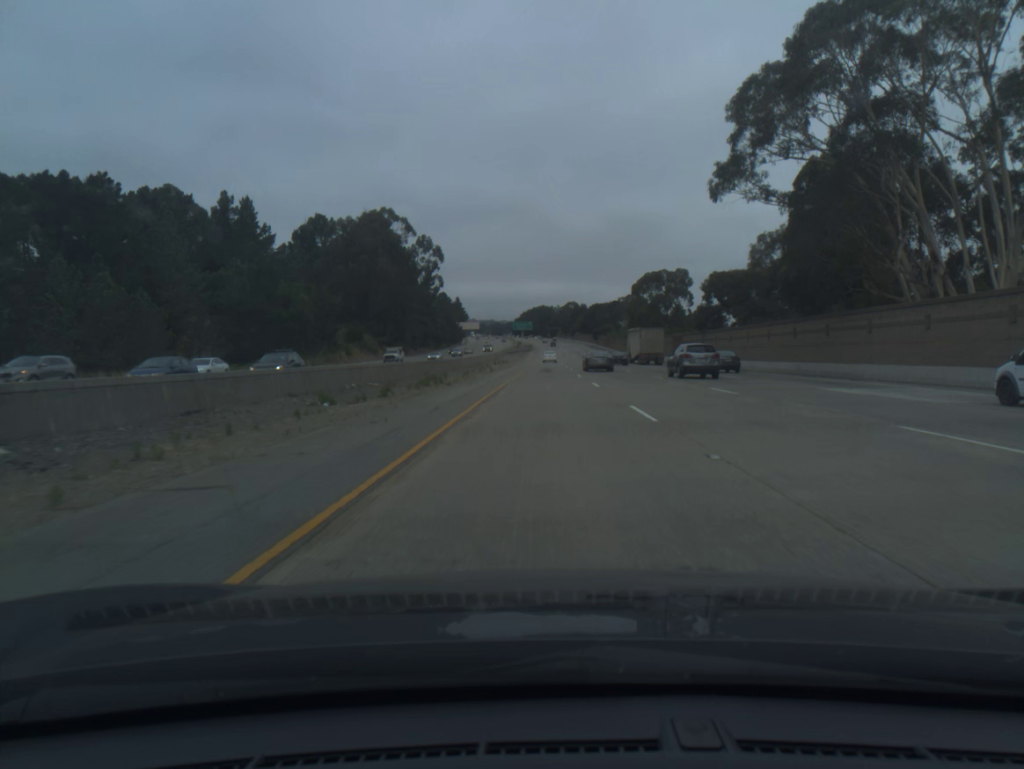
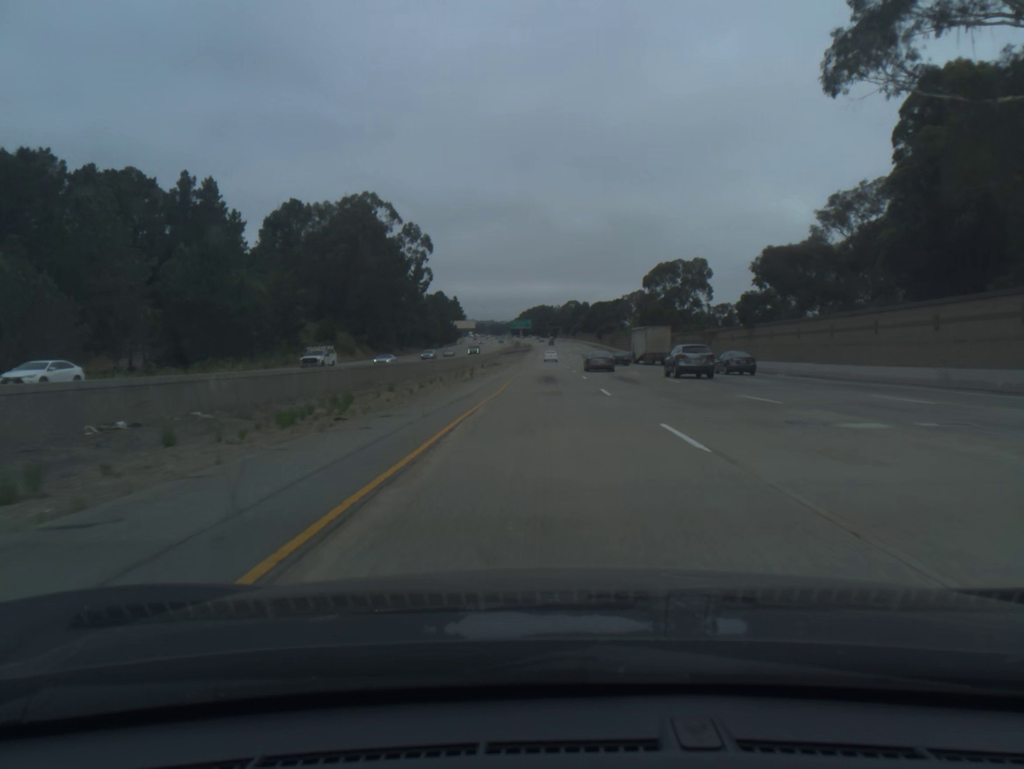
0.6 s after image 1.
(0.0, +18.9) m; 0°
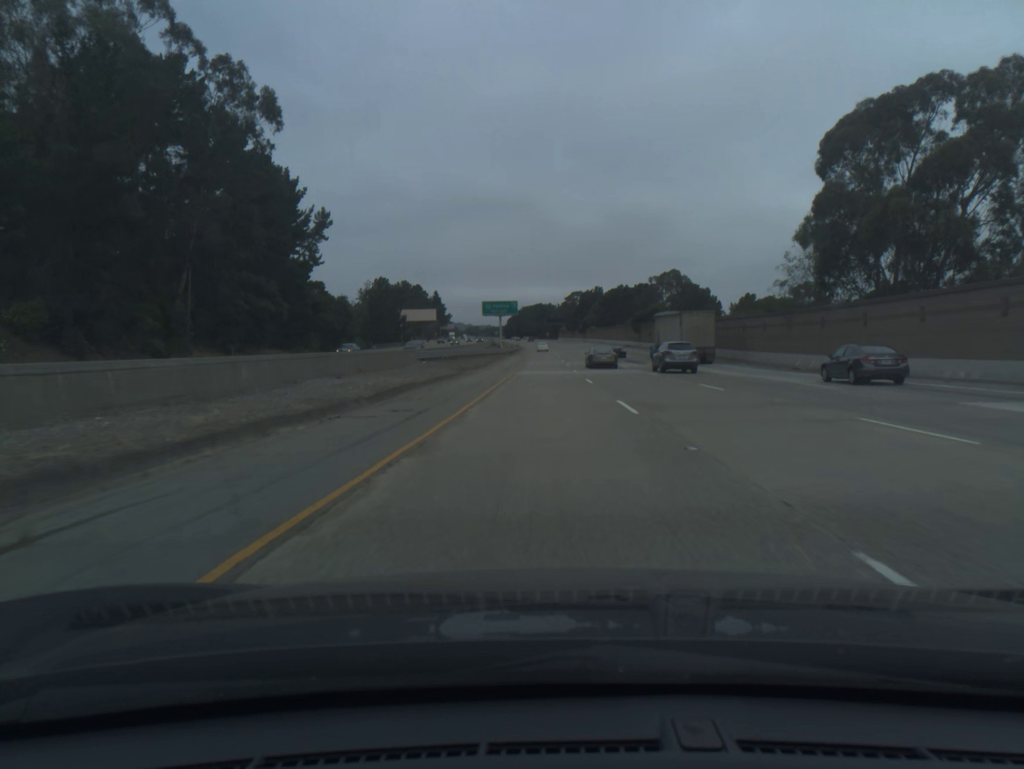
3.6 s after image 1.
(+0.3, +96.5) m; 0°
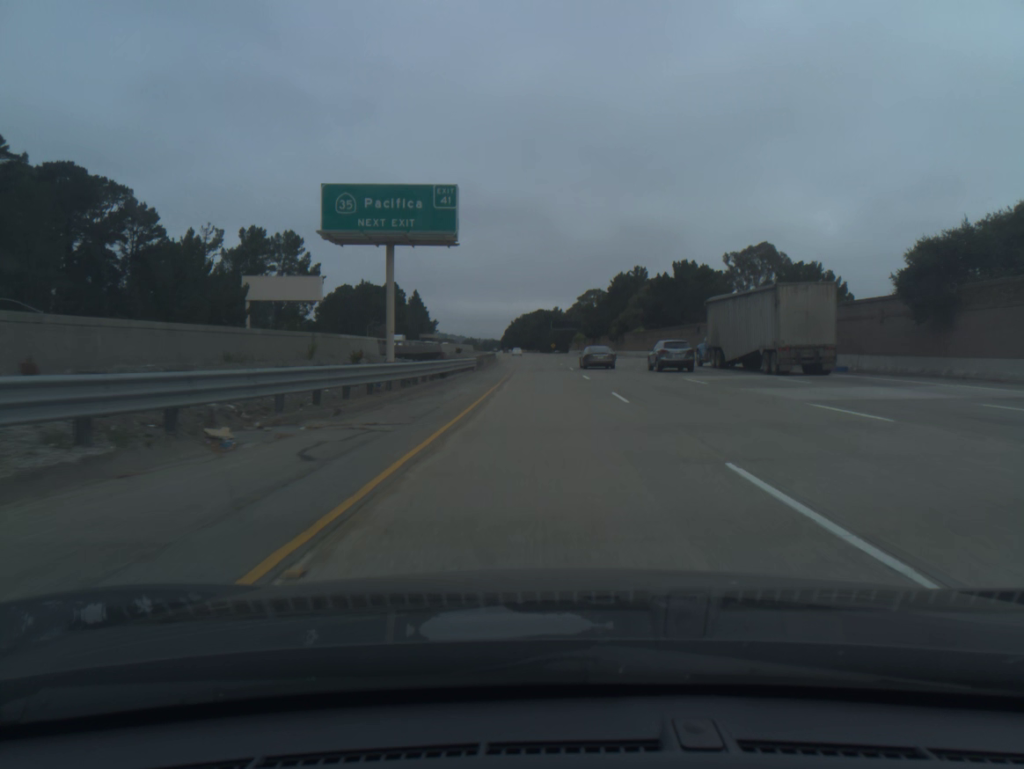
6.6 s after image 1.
(-0.2, +99.1) m; 0°
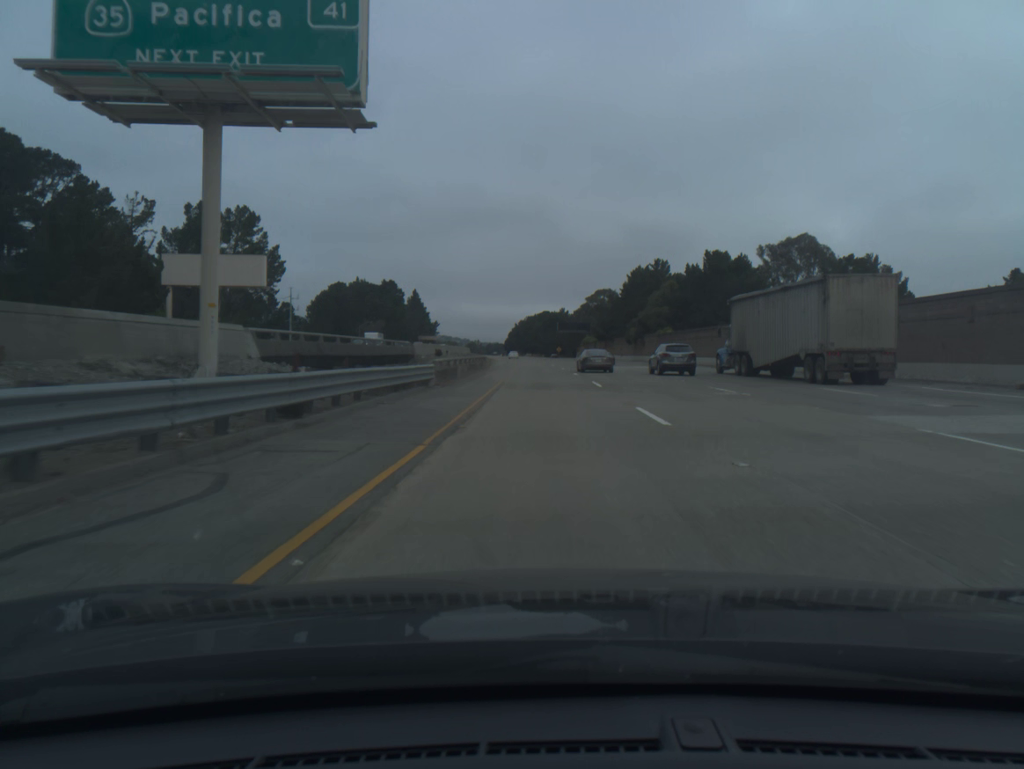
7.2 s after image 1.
(-0.1, +20.0) m; 0°
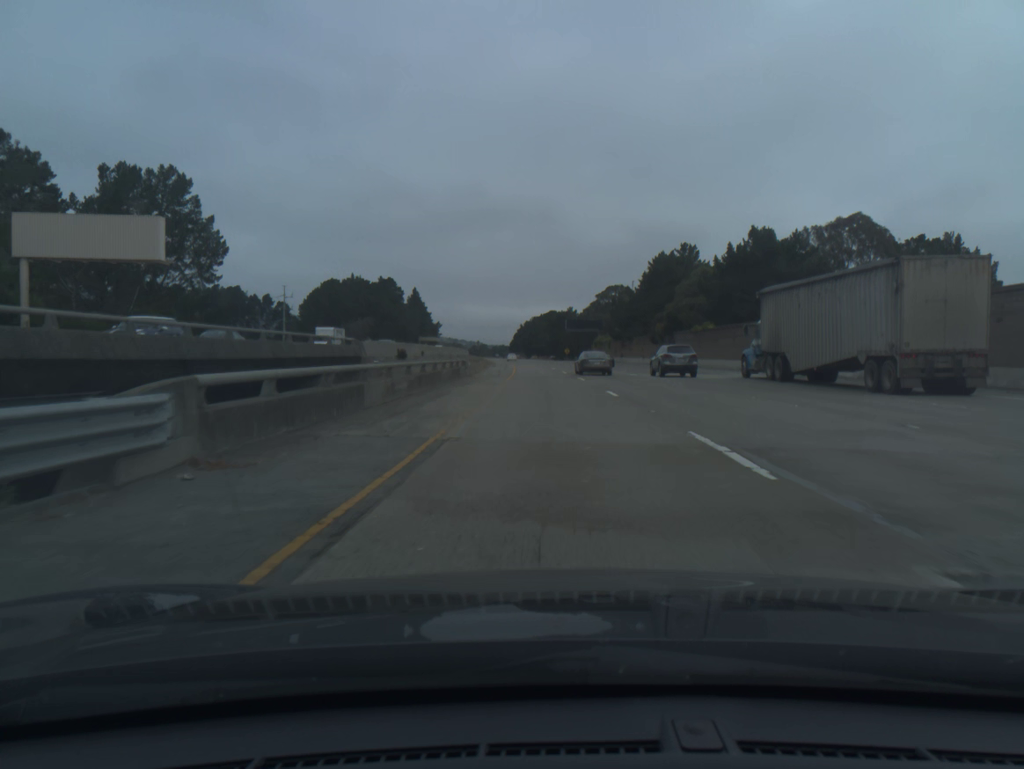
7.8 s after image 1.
(-0.1, +20.1) m; 0°
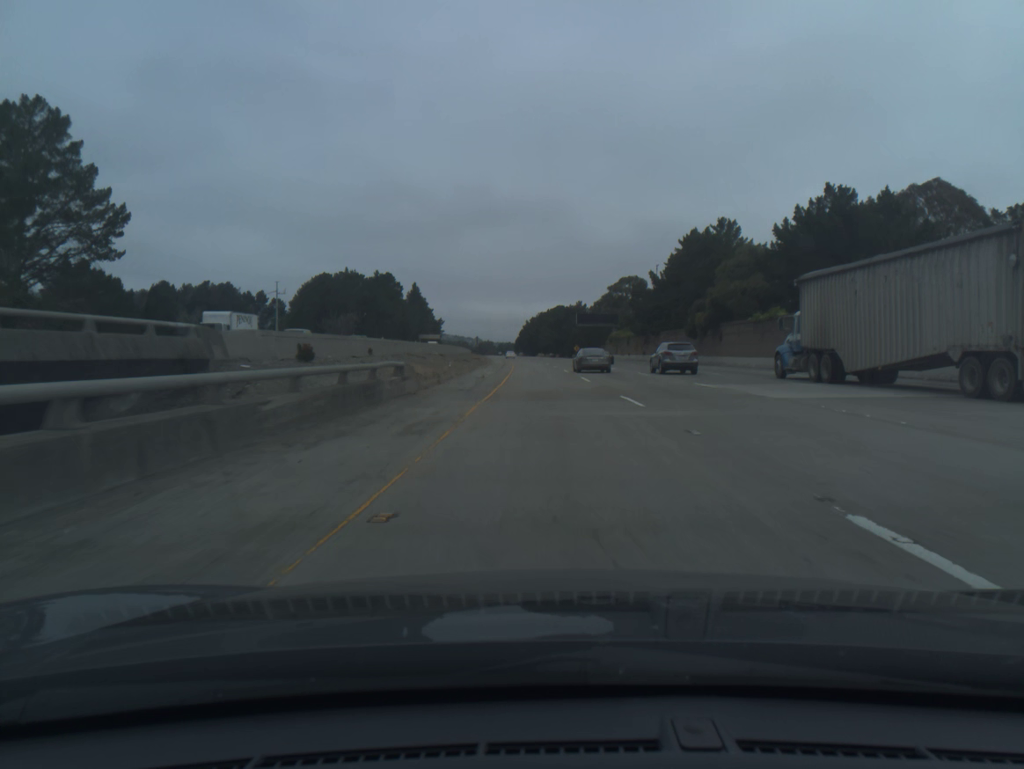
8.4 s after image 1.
(-0.1, +20.1) m; 0°
